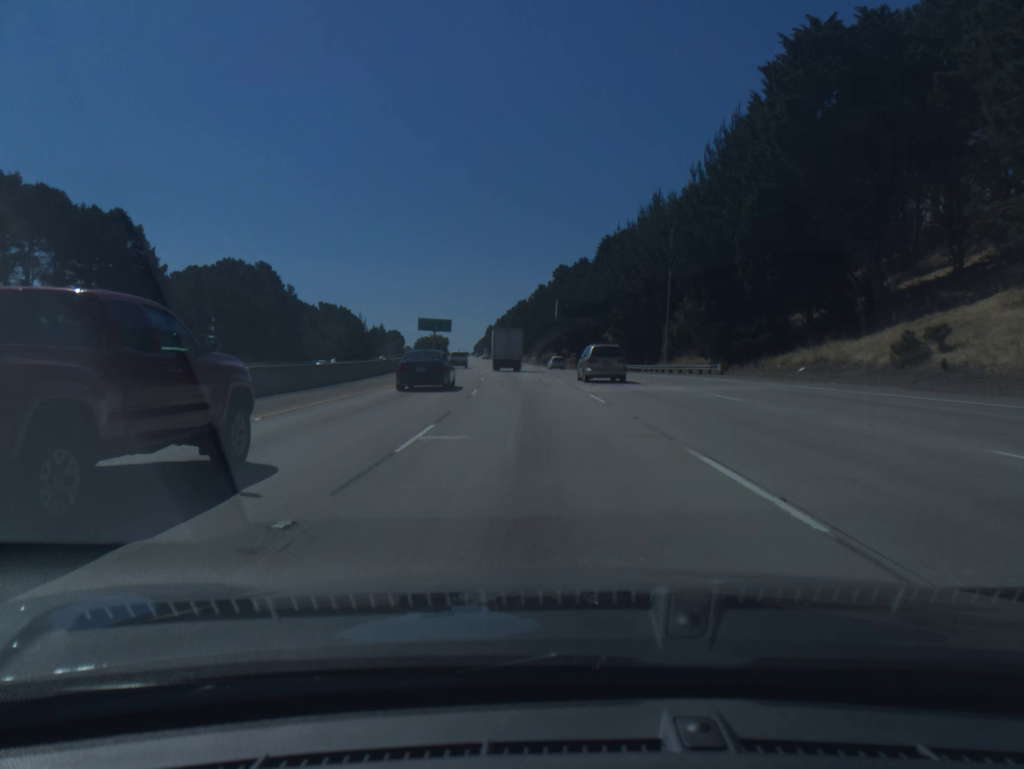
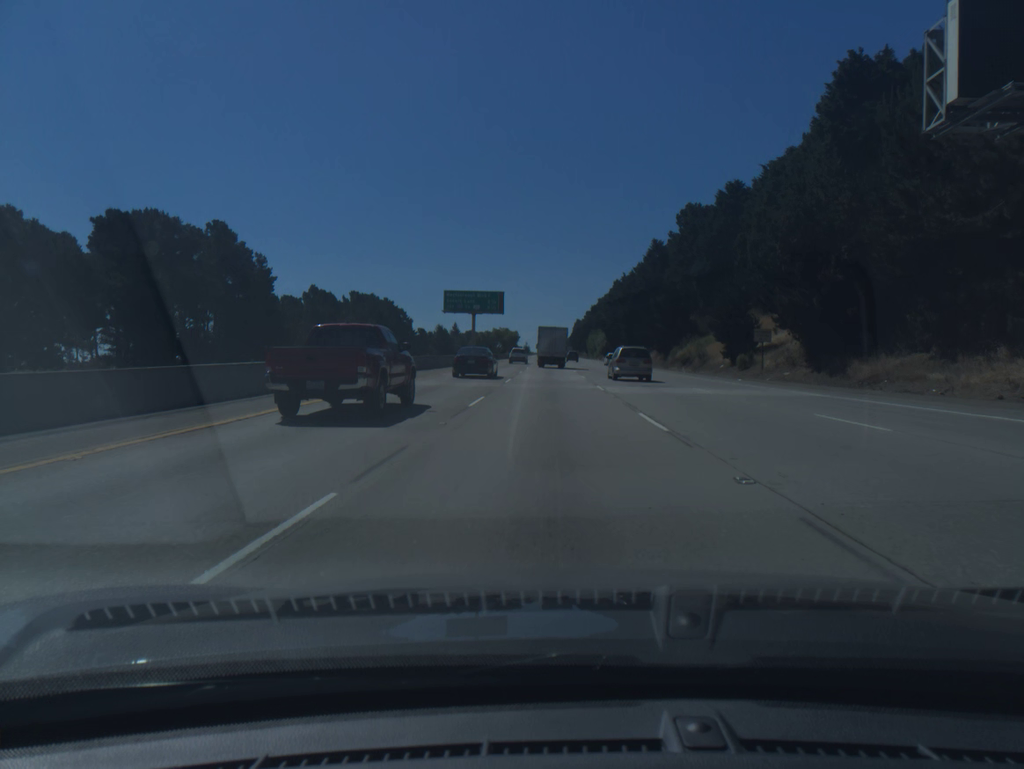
(-4.9, +79.8) m; -6°
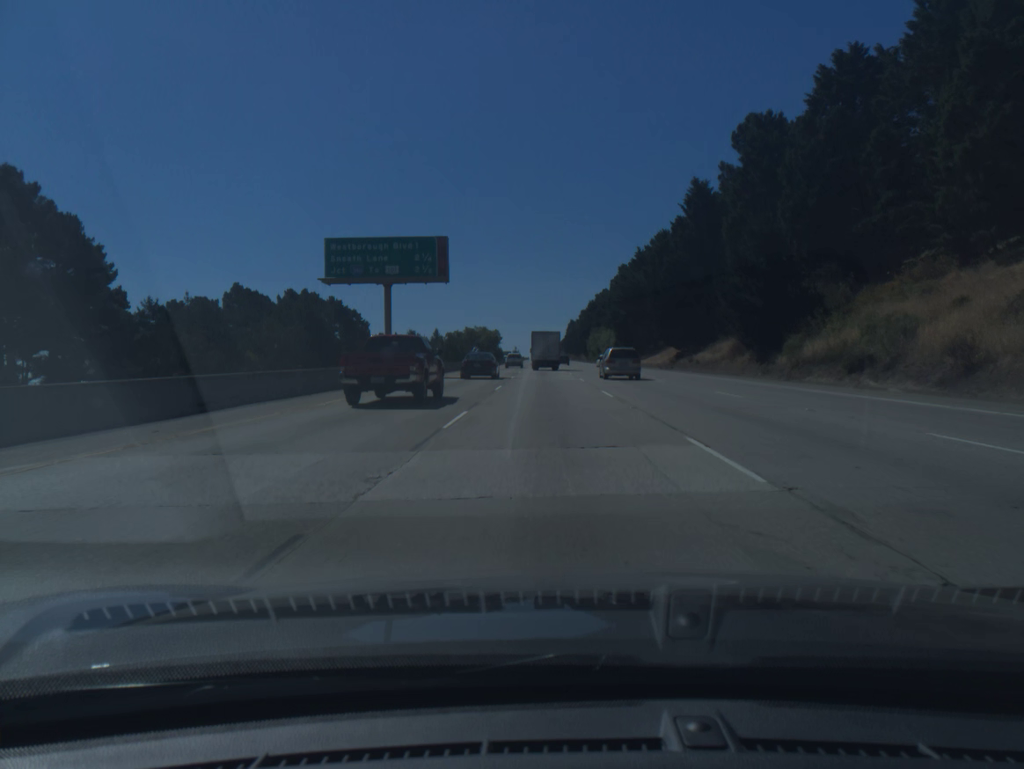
(0.0, +48.6) m; 0°
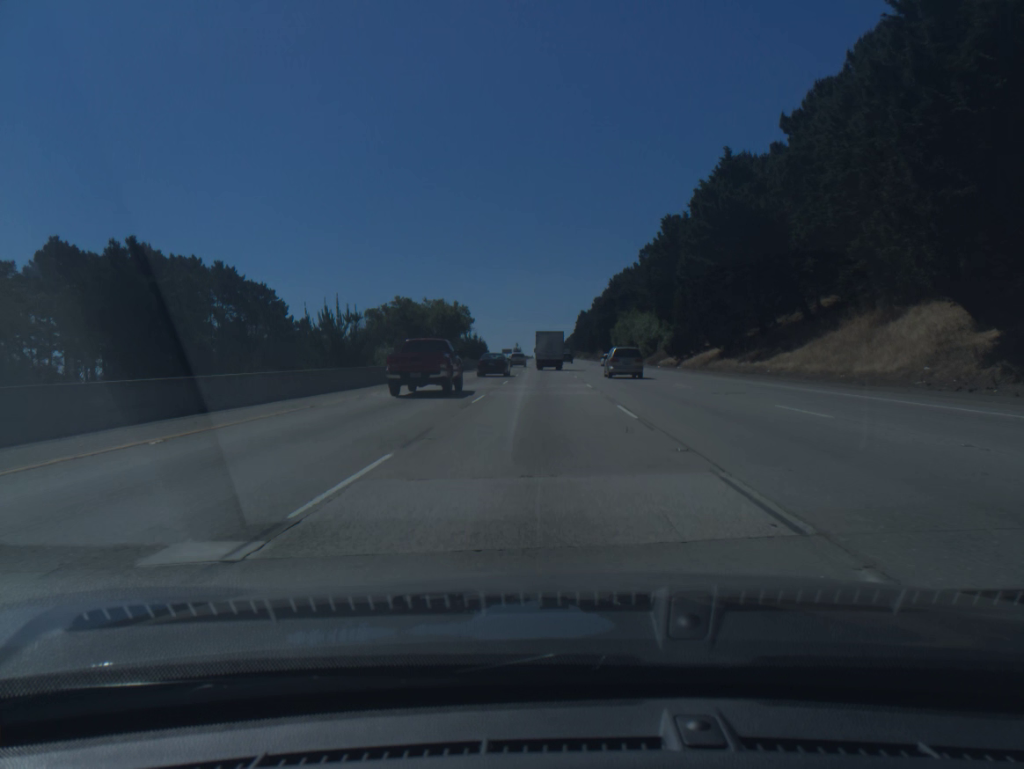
(0.0, +65.7) m; 0°
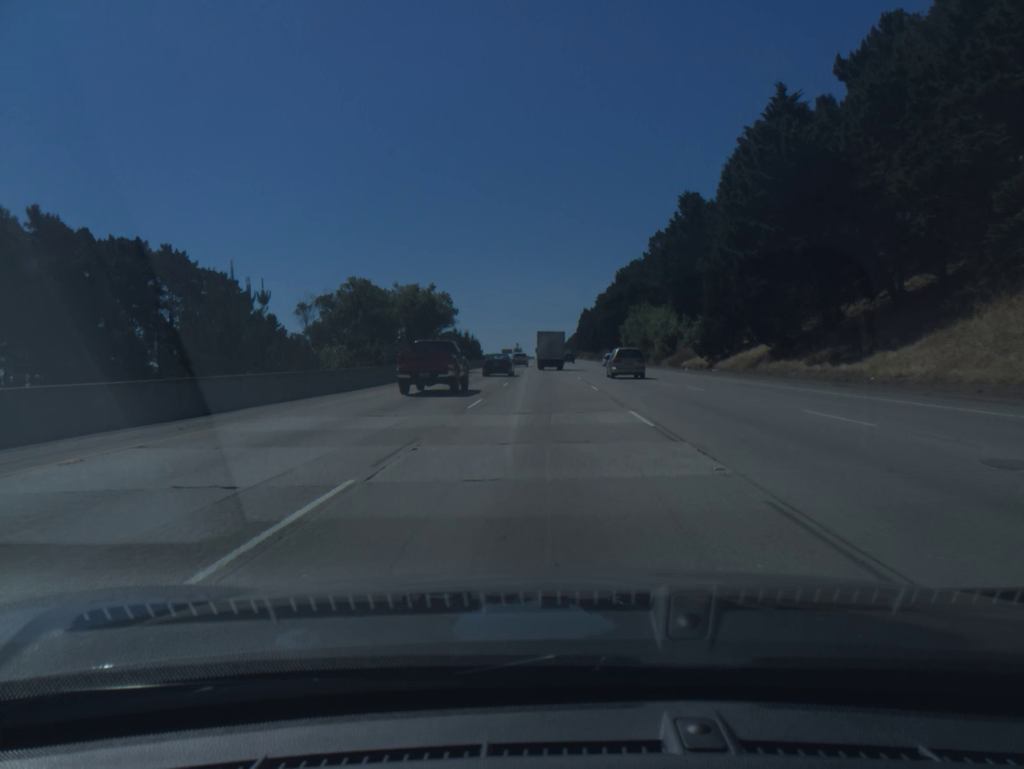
(0.0, +16.7) m; 0°
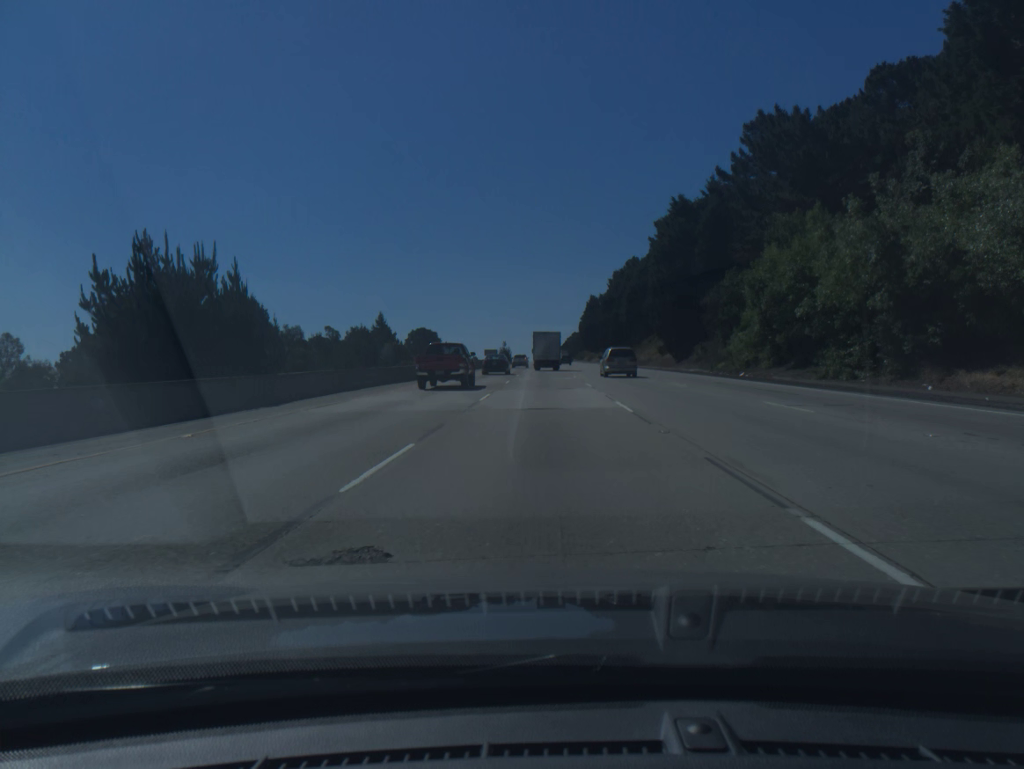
(+0.2, +84.4) m; 0°
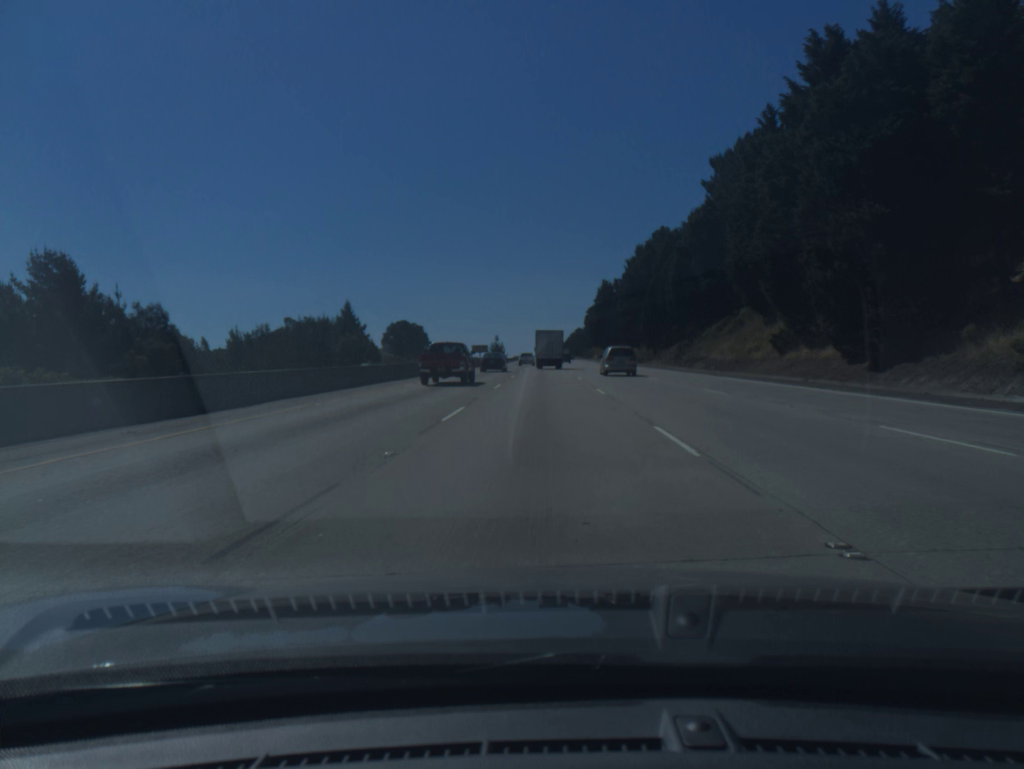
(-0.1, +51.2) m; 0°
